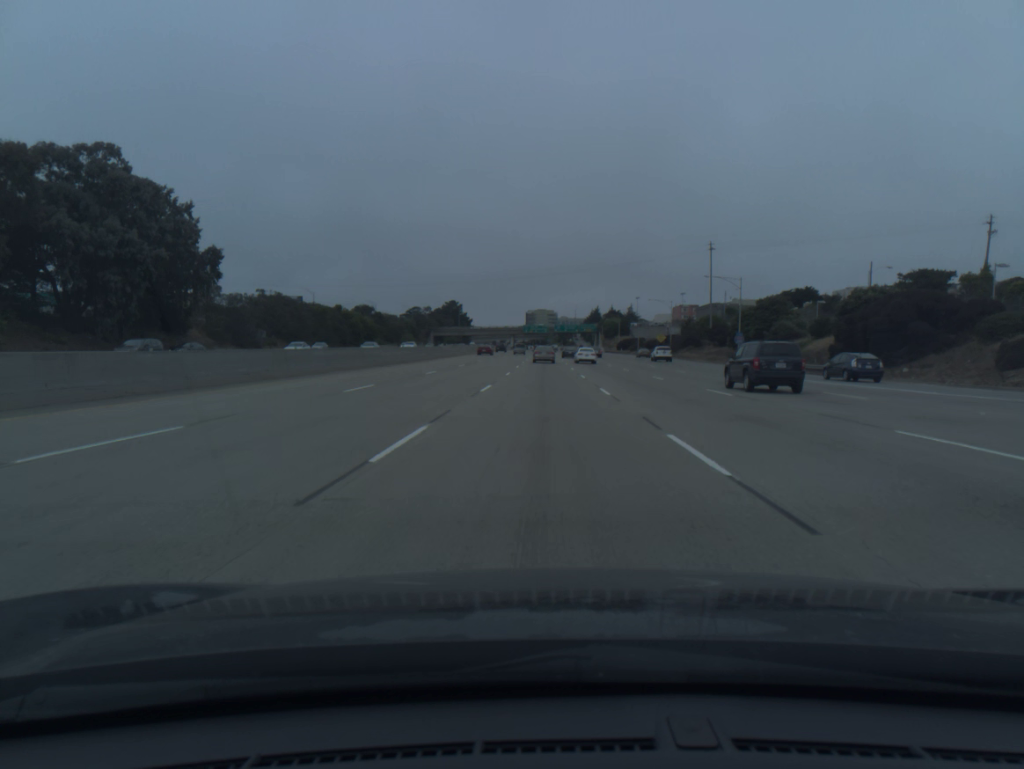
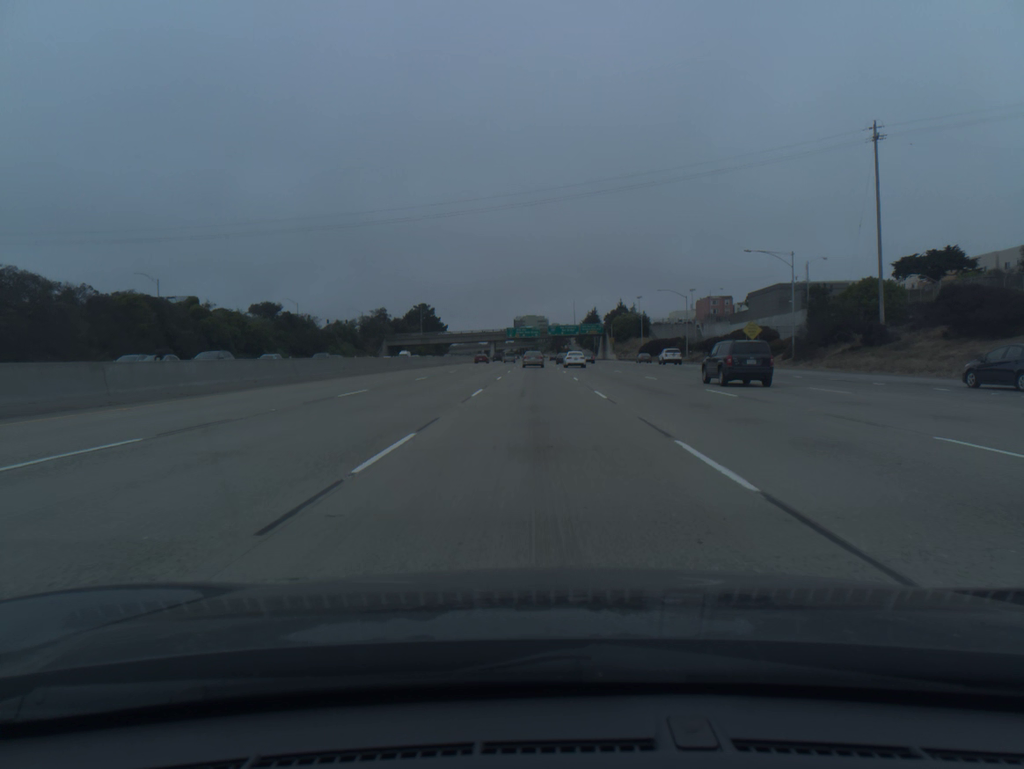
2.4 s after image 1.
(+0.4, +71.8) m; +1°
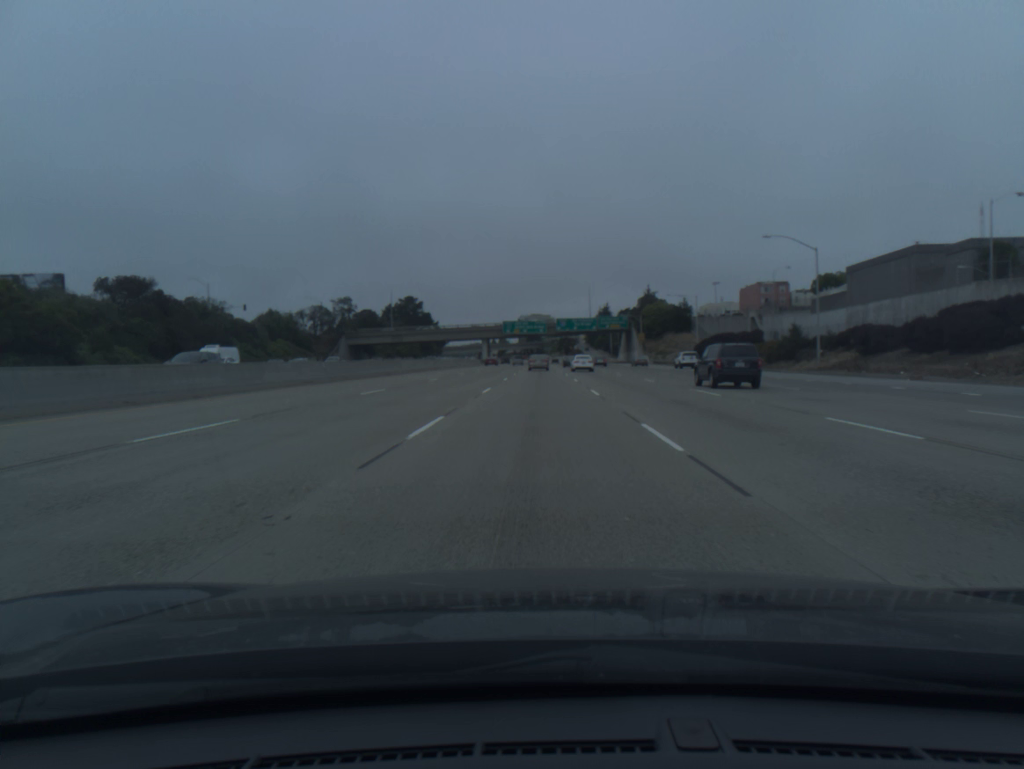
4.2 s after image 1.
(-0.1, +54.0) m; 0°
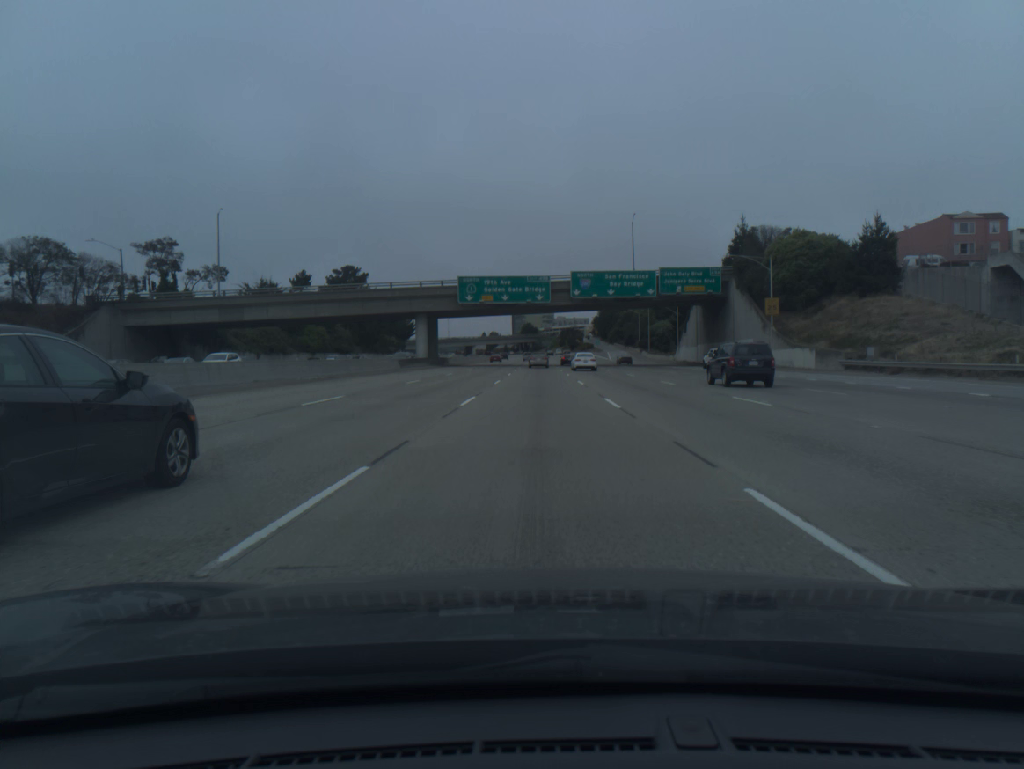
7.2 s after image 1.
(-0.1, +91.5) m; 0°
